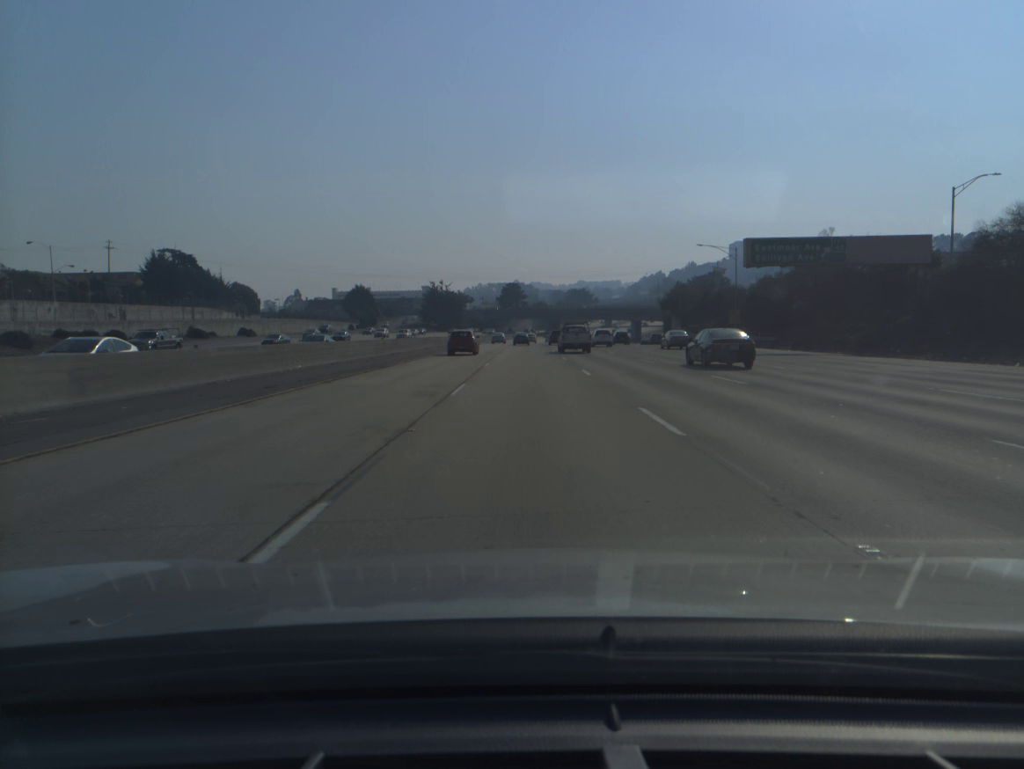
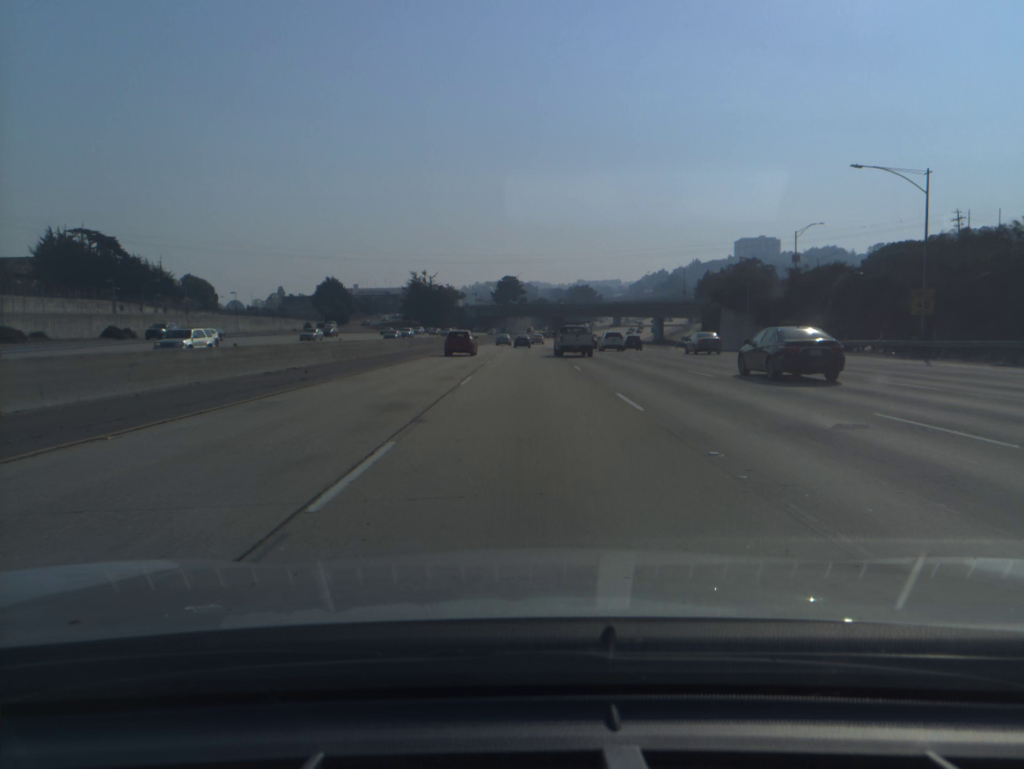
(+0.1, +40.6) m; 0°
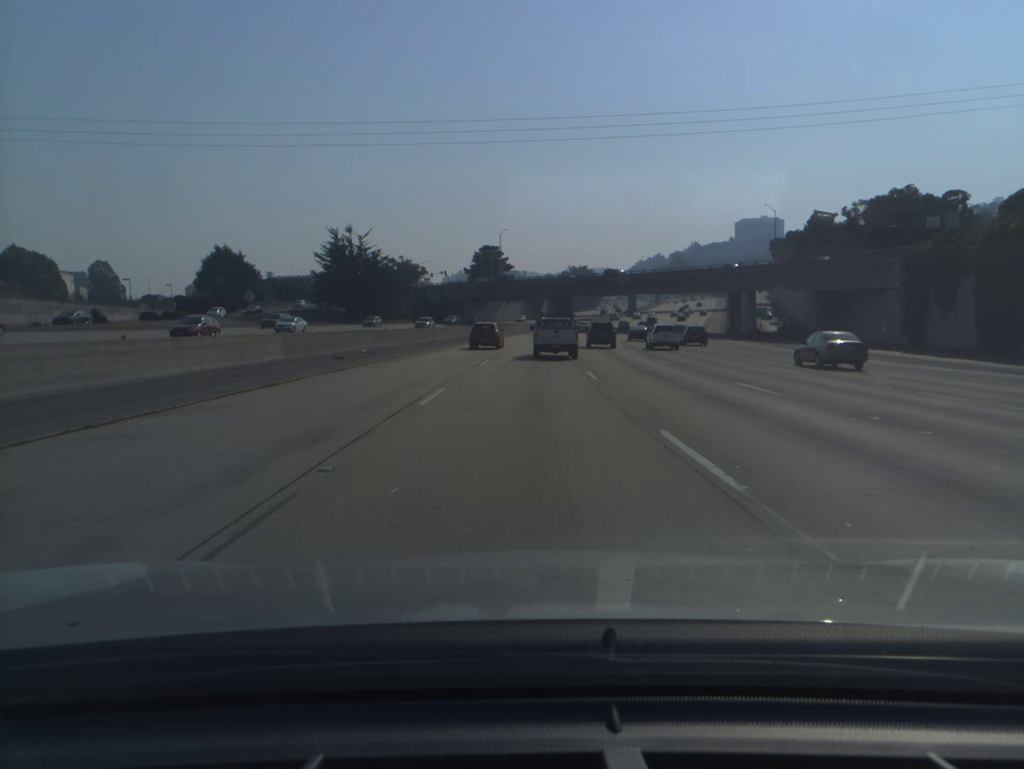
(+0.2, +80.1) m; +1°
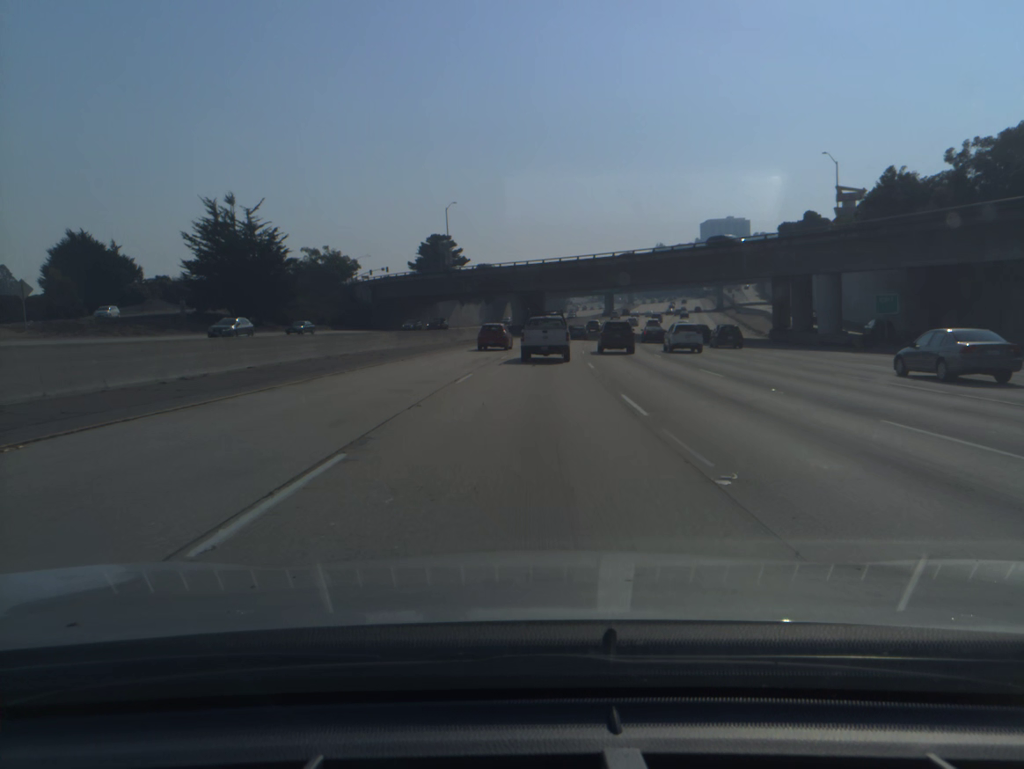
(+0.7, +38.3) m; +3°
